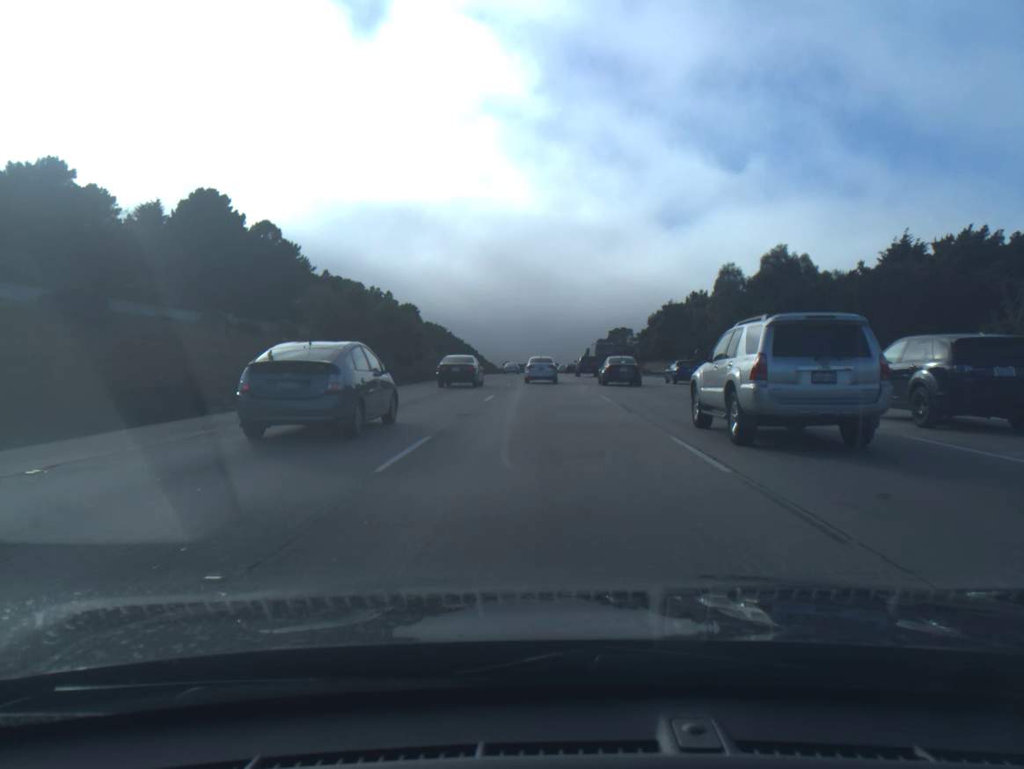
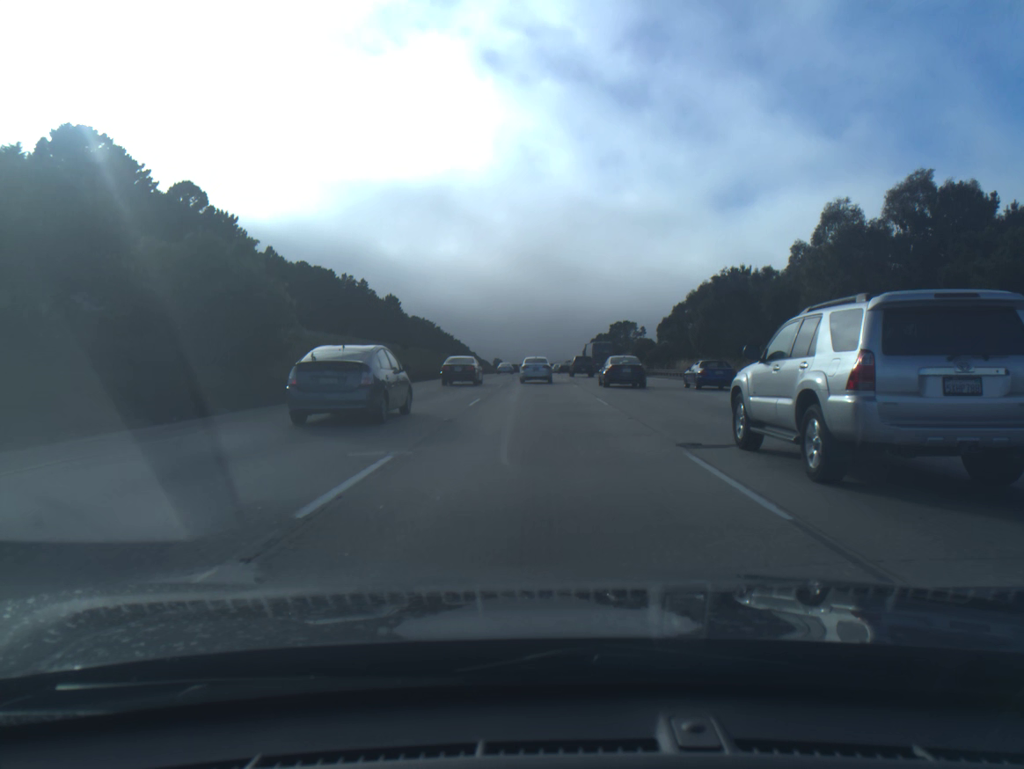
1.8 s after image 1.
(+0.1, +31.4) m; 0°
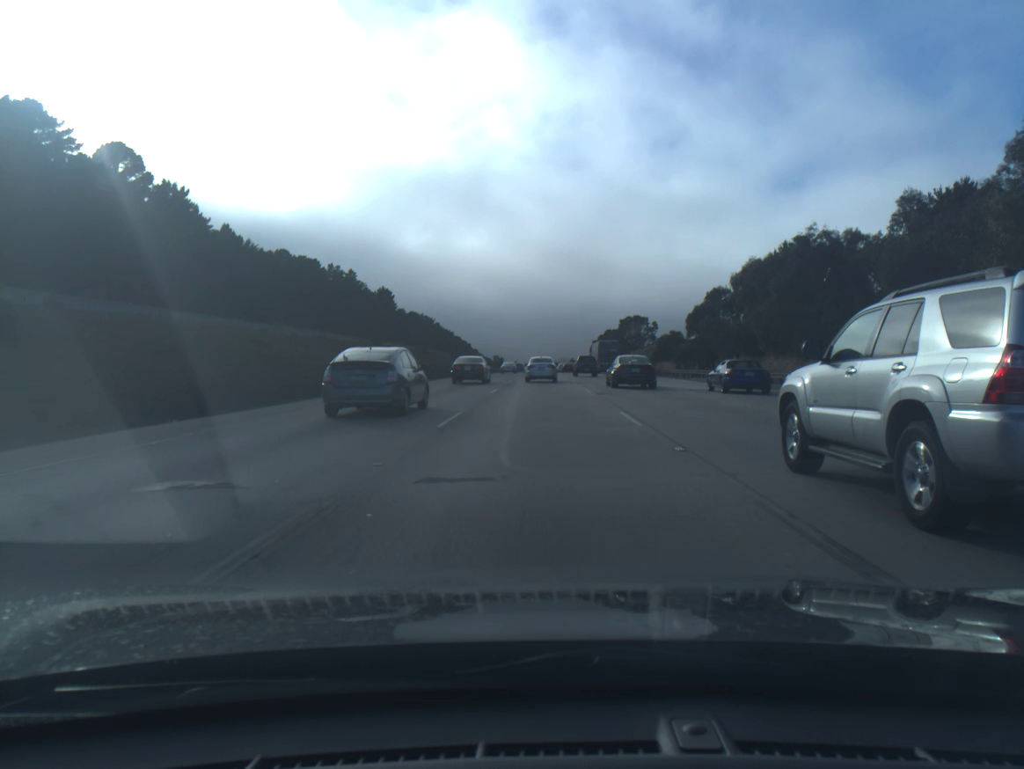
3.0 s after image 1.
(-0.1, +21.1) m; 0°
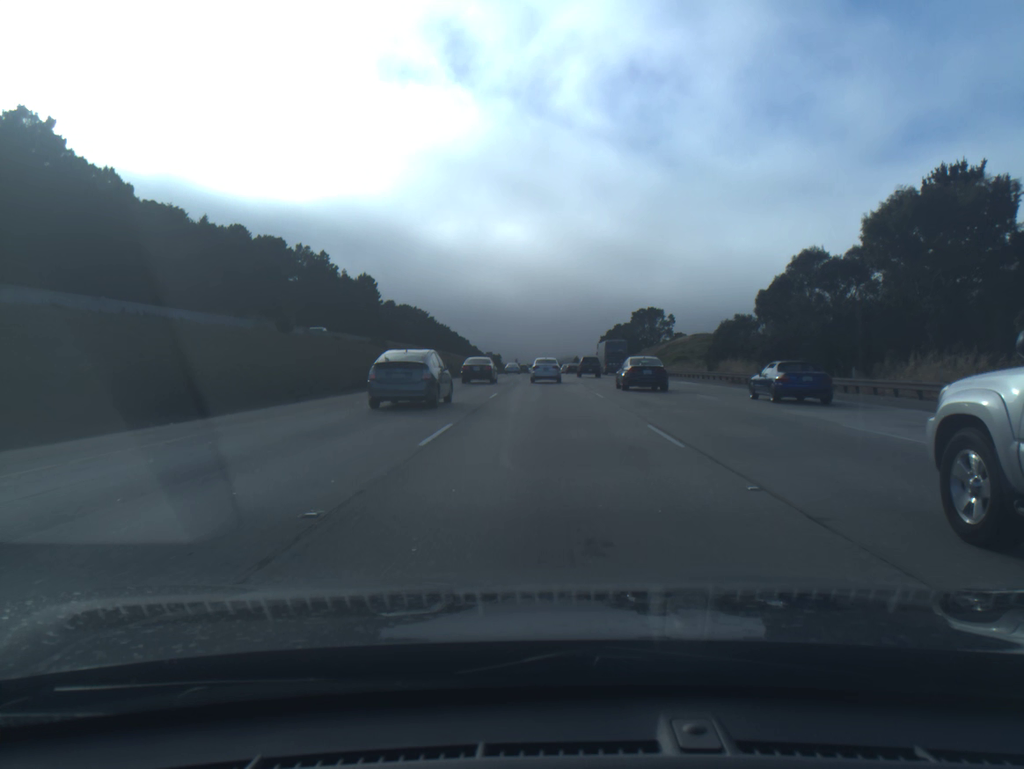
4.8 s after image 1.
(-0.1, +32.1) m; 0°
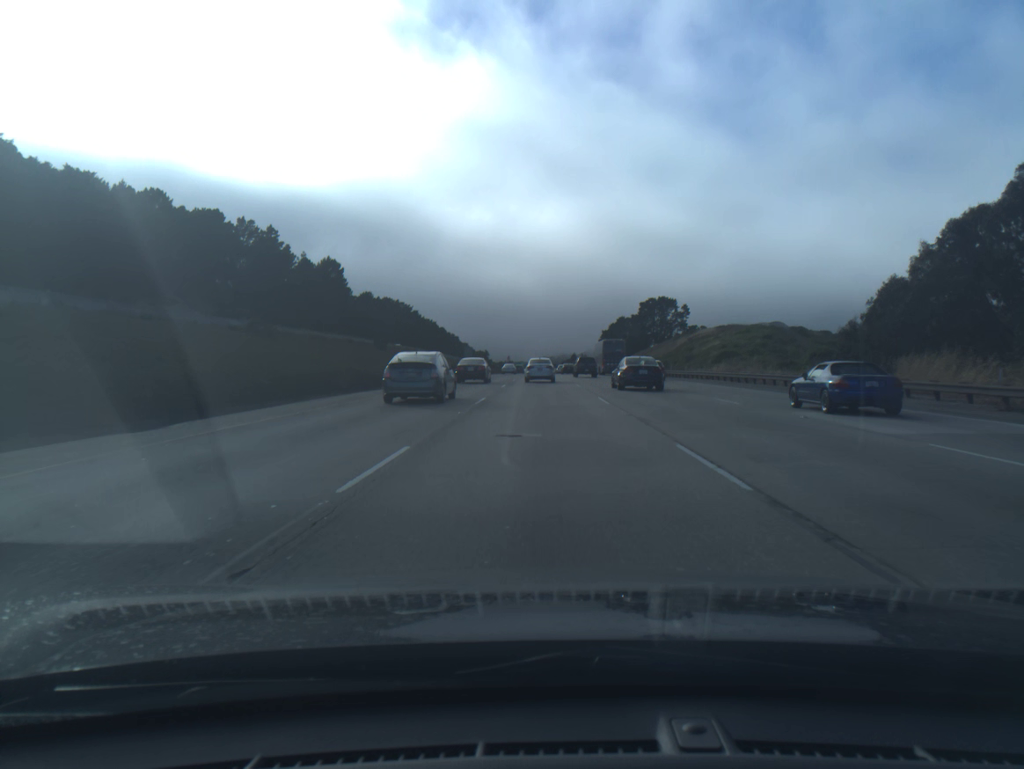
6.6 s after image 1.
(+0.1, +32.9) m; 0°
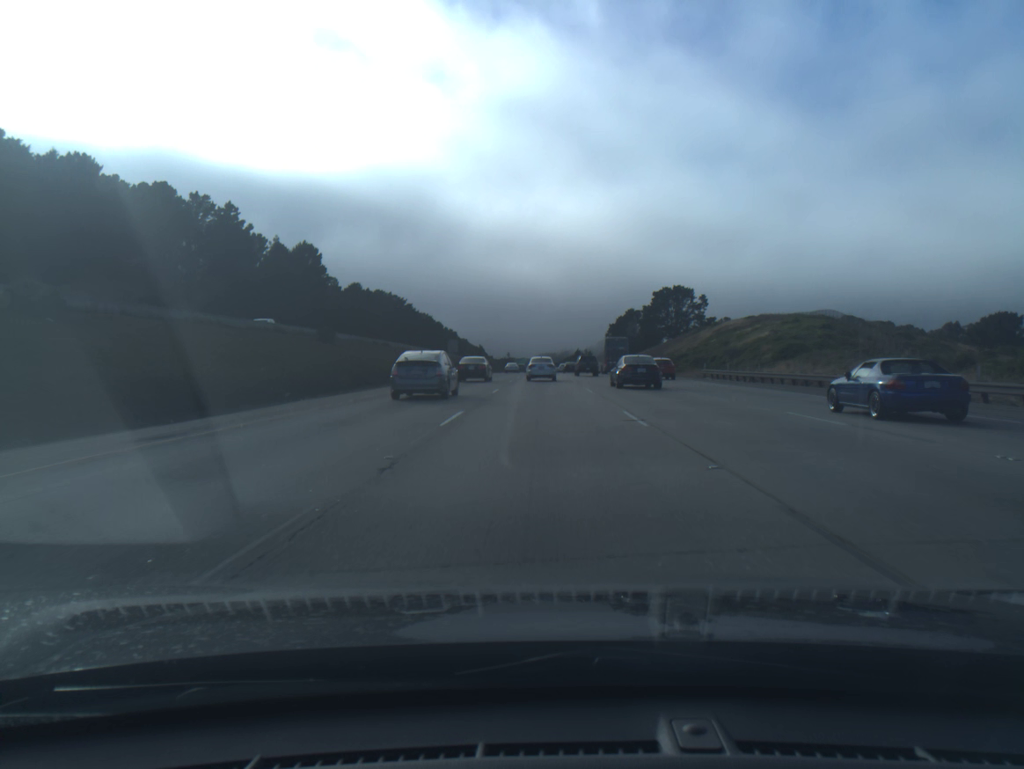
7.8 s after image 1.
(0.0, +22.4) m; 0°
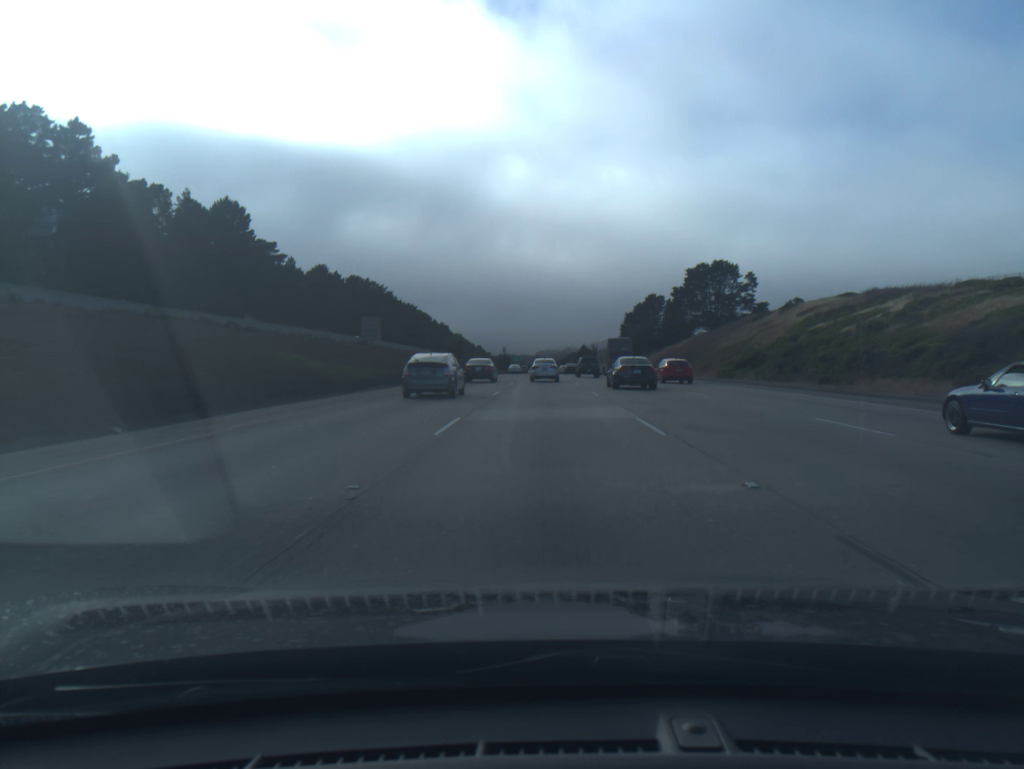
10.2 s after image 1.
(-0.1, +45.4) m; 0°
